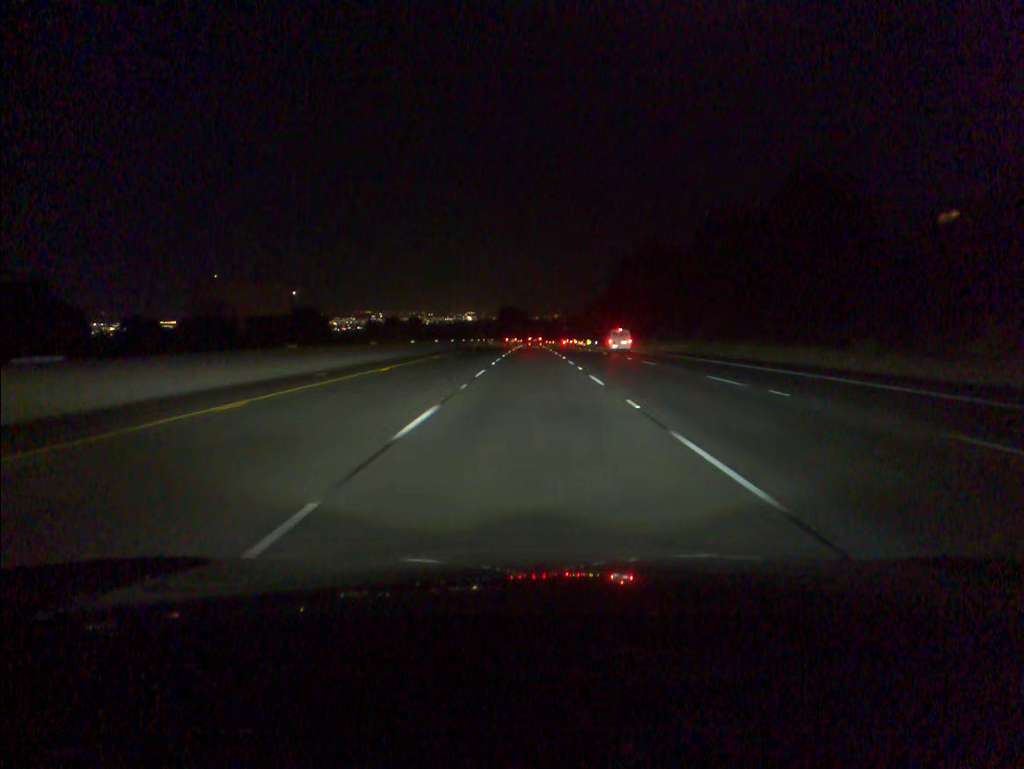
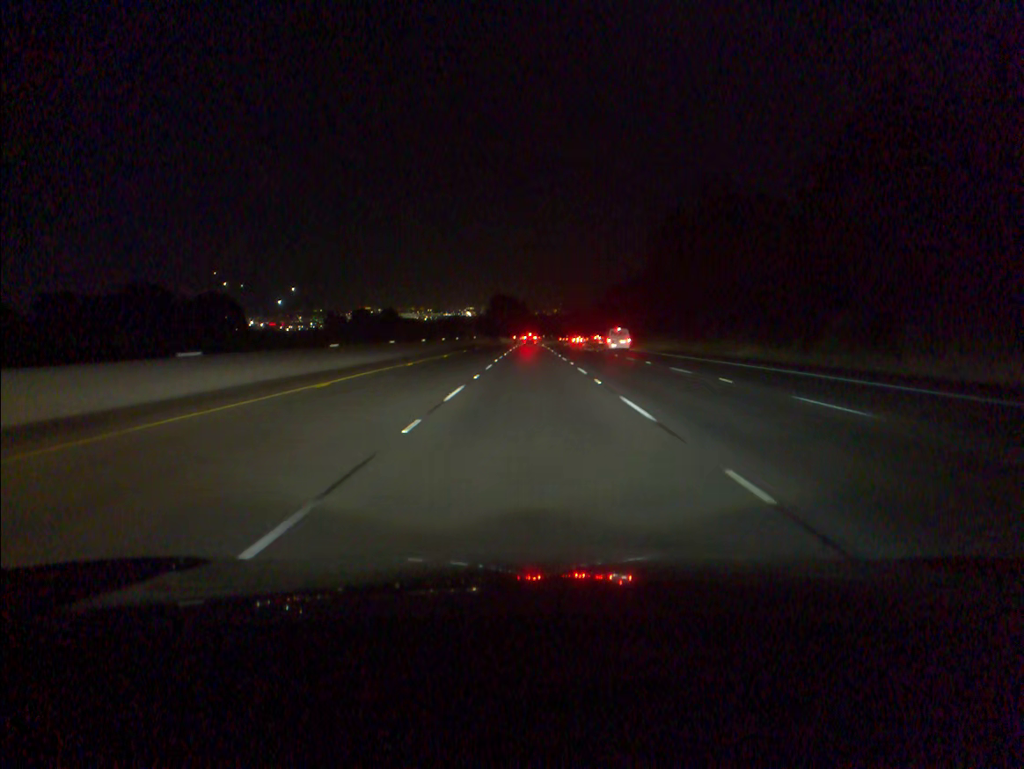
(+0.1, +52.4) m; 0°
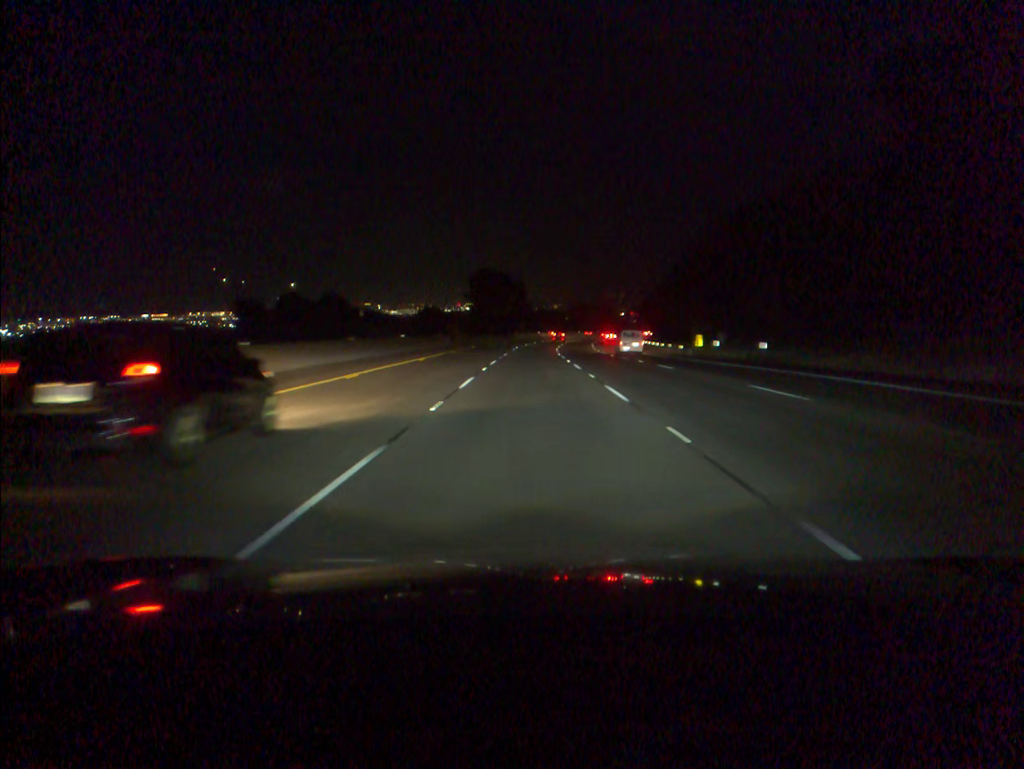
(0.0, +69.8) m; 0°
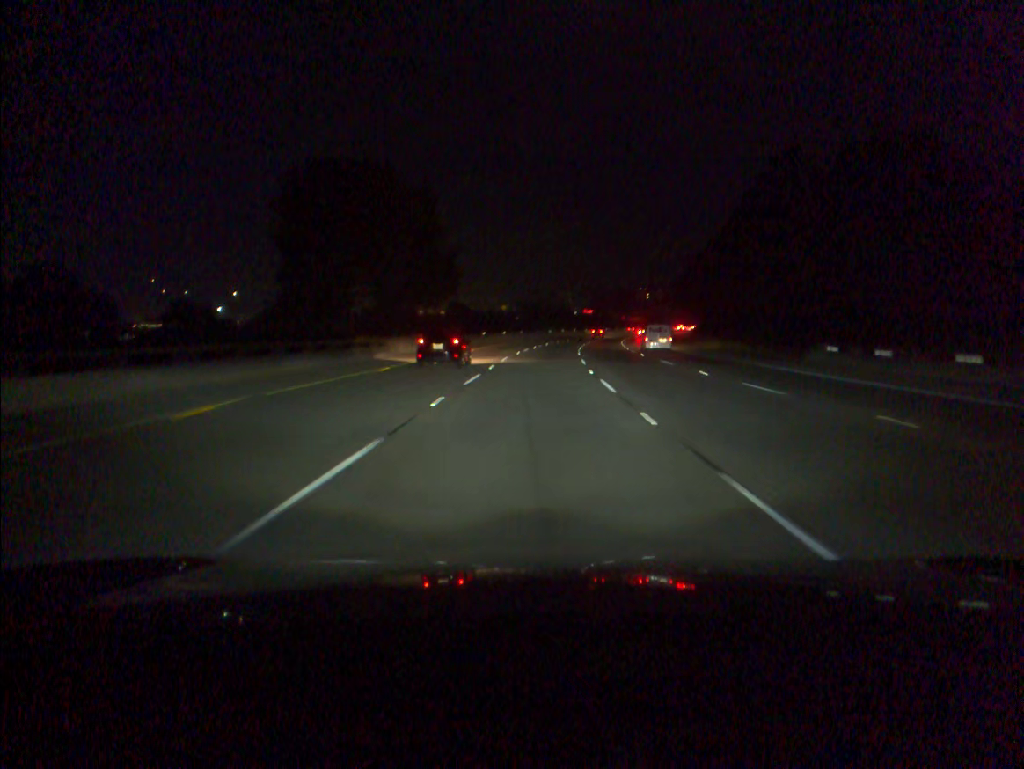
(+1.4, +86.9) m; +4°
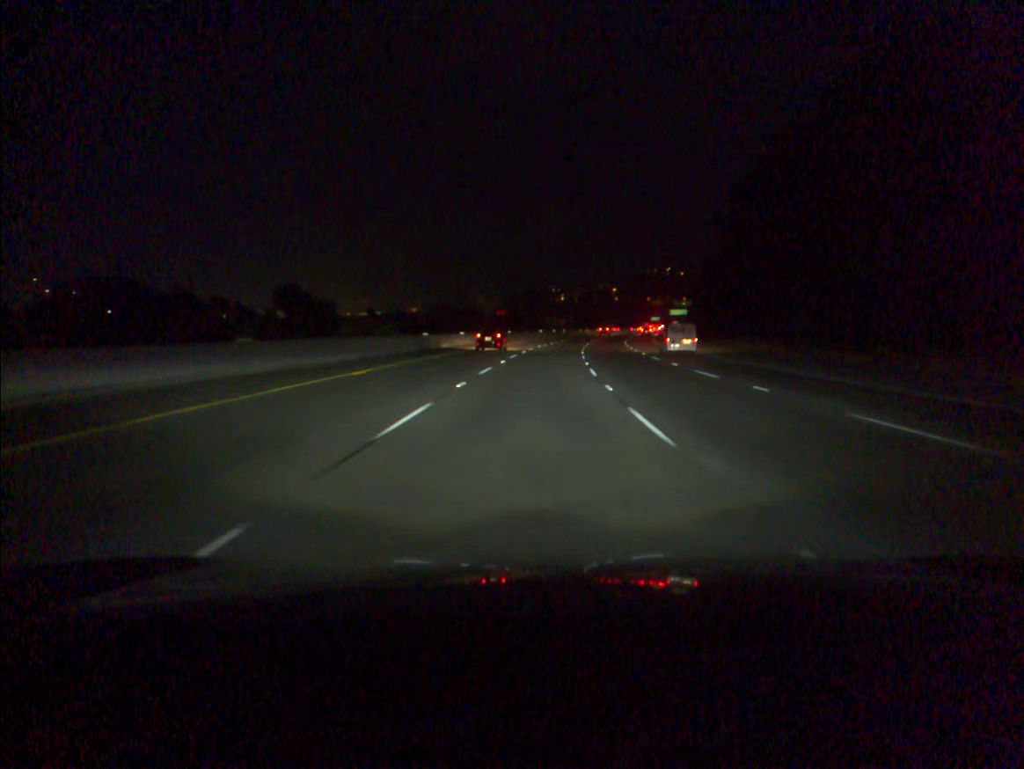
(+4.6, +87.0) m; +6°
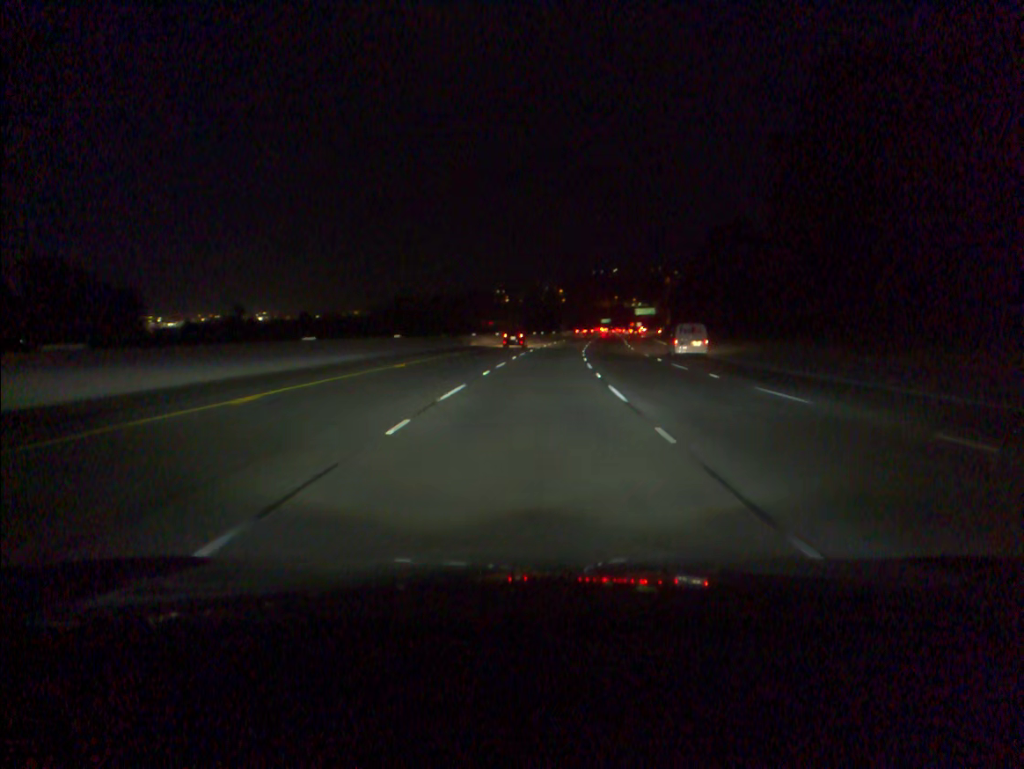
(+1.8, +52.7) m; +4°
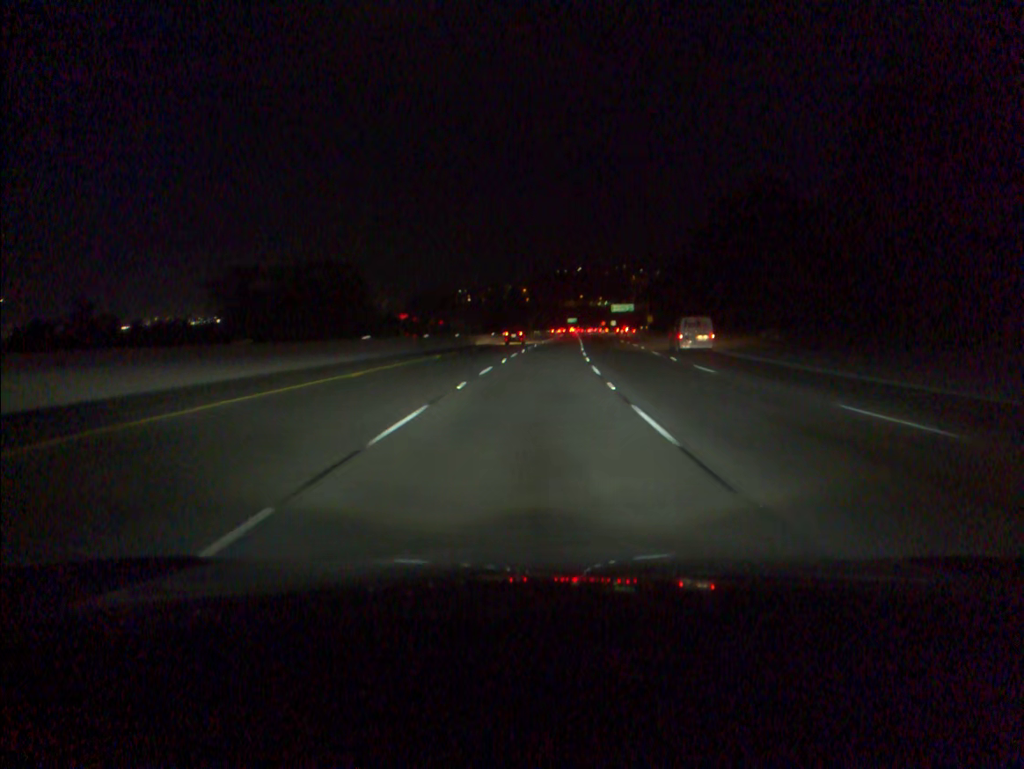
(+0.9, +35.2) m; +3°
